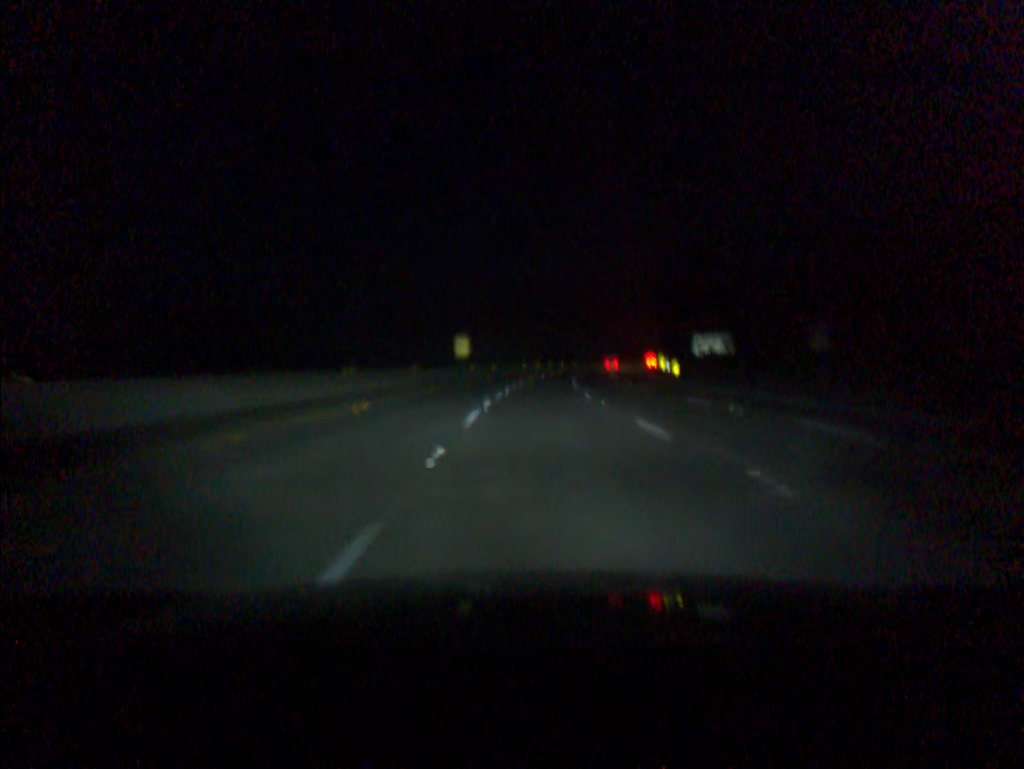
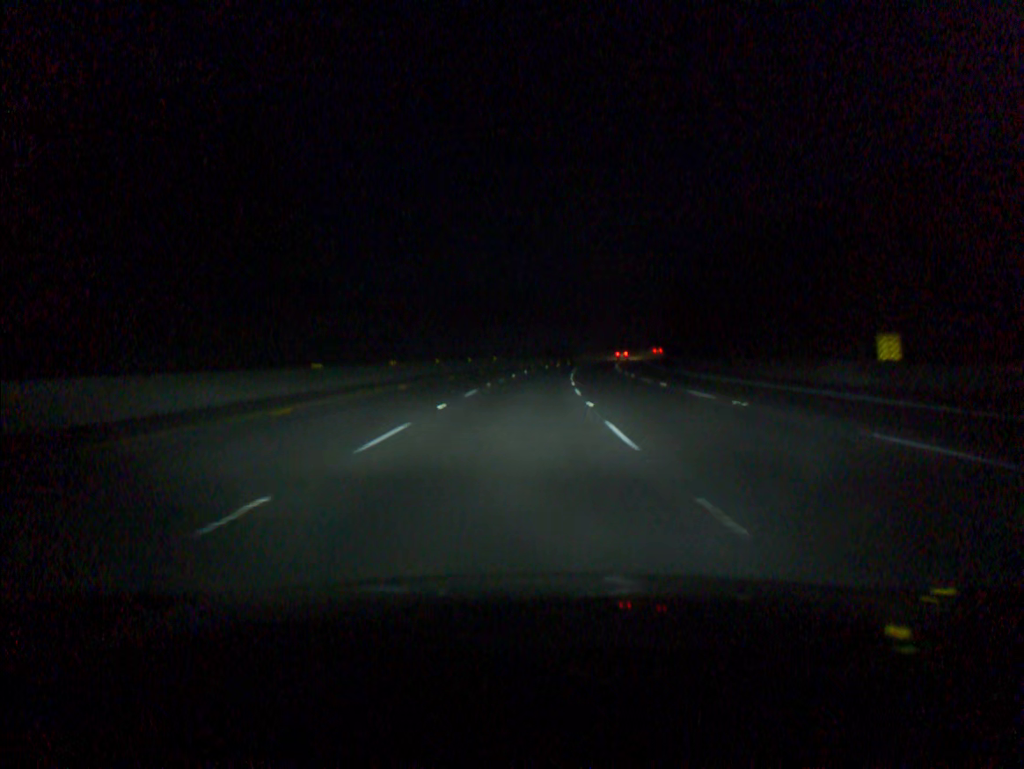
(+5.6, +91.2) m; +7°
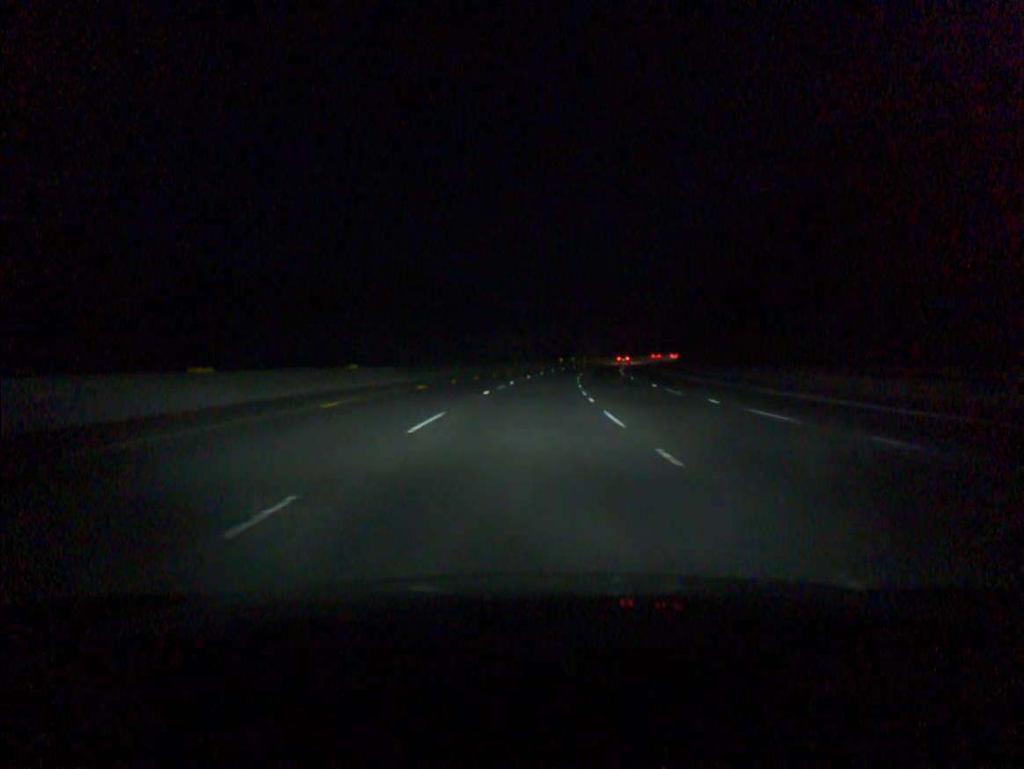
(+1.9, +54.8) m; +4°
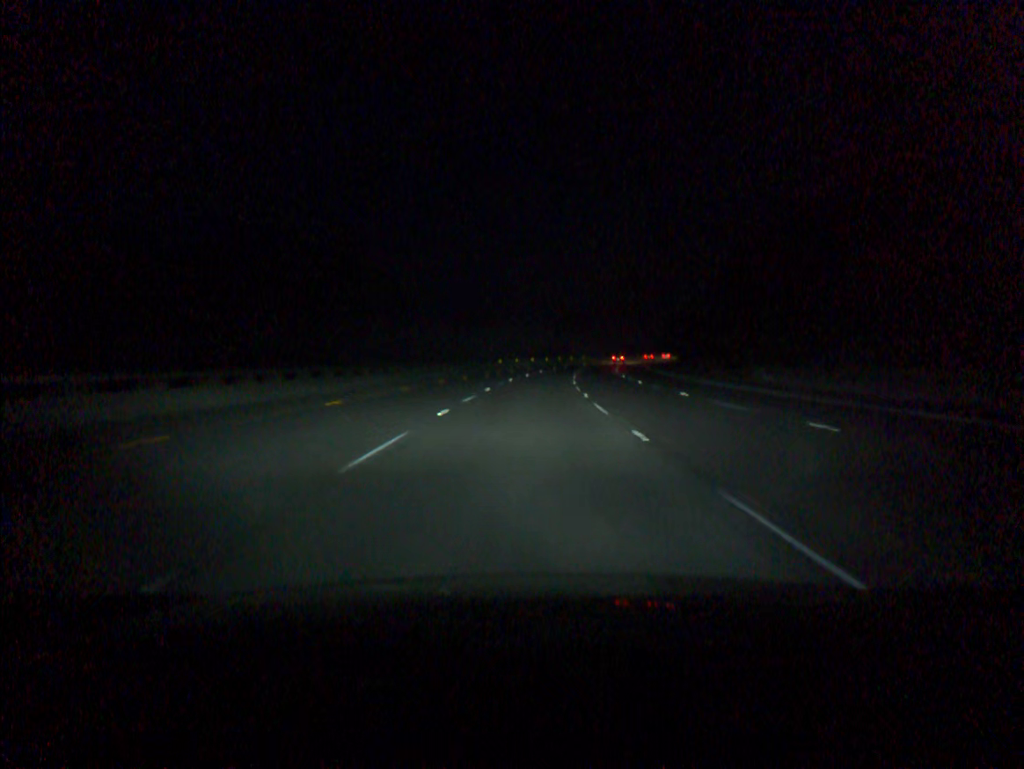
(+2.3, +54.7) m; +5°
